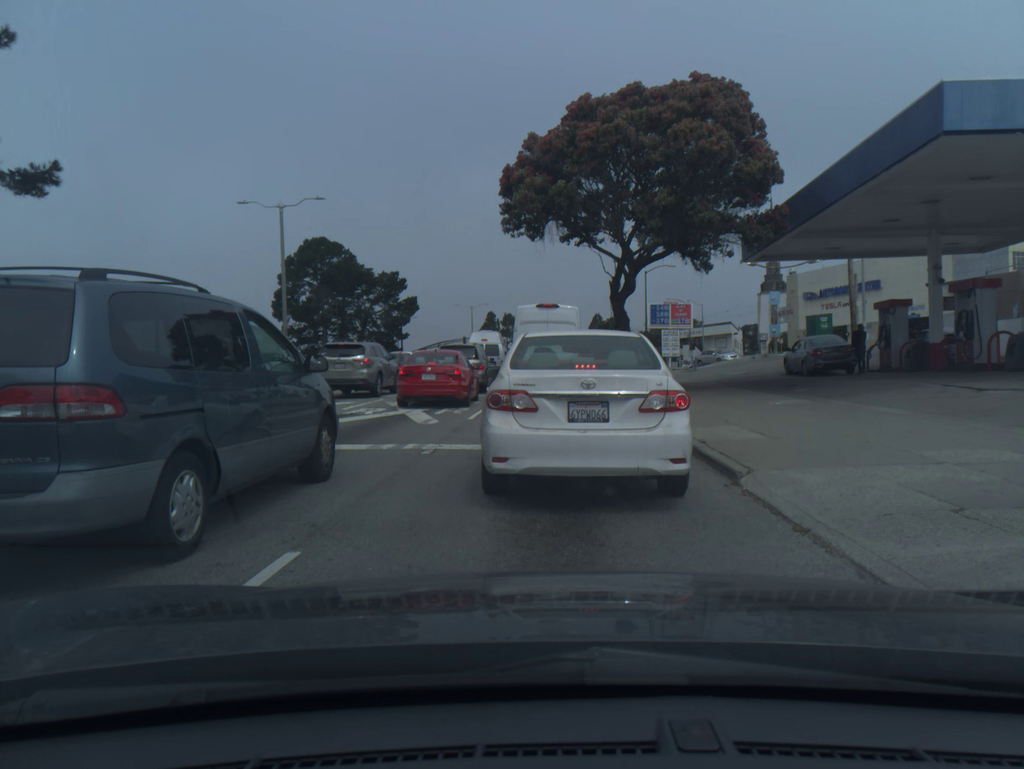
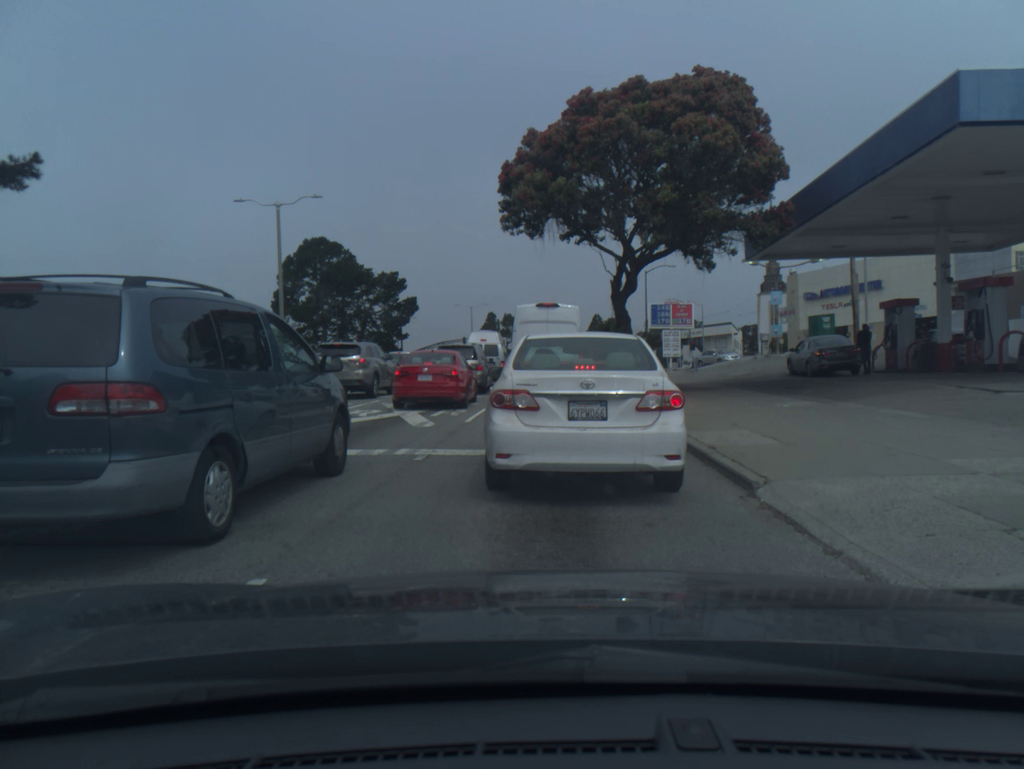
(0.0, +0.6) m; 0°
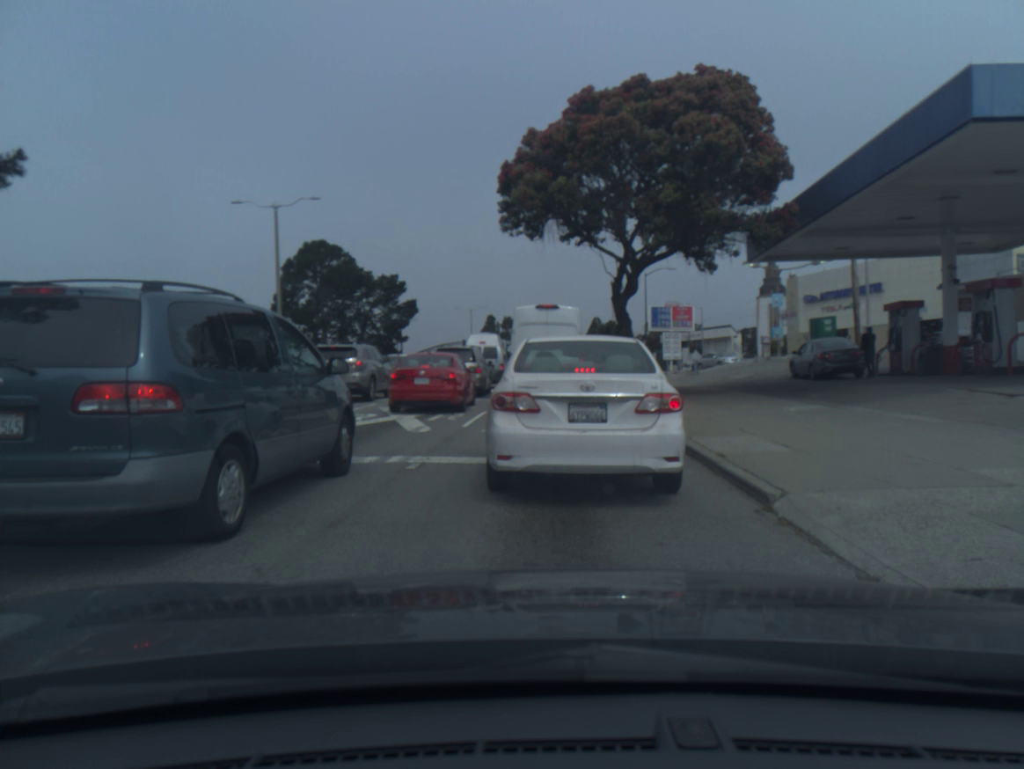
(0.0, +0.5) m; 0°
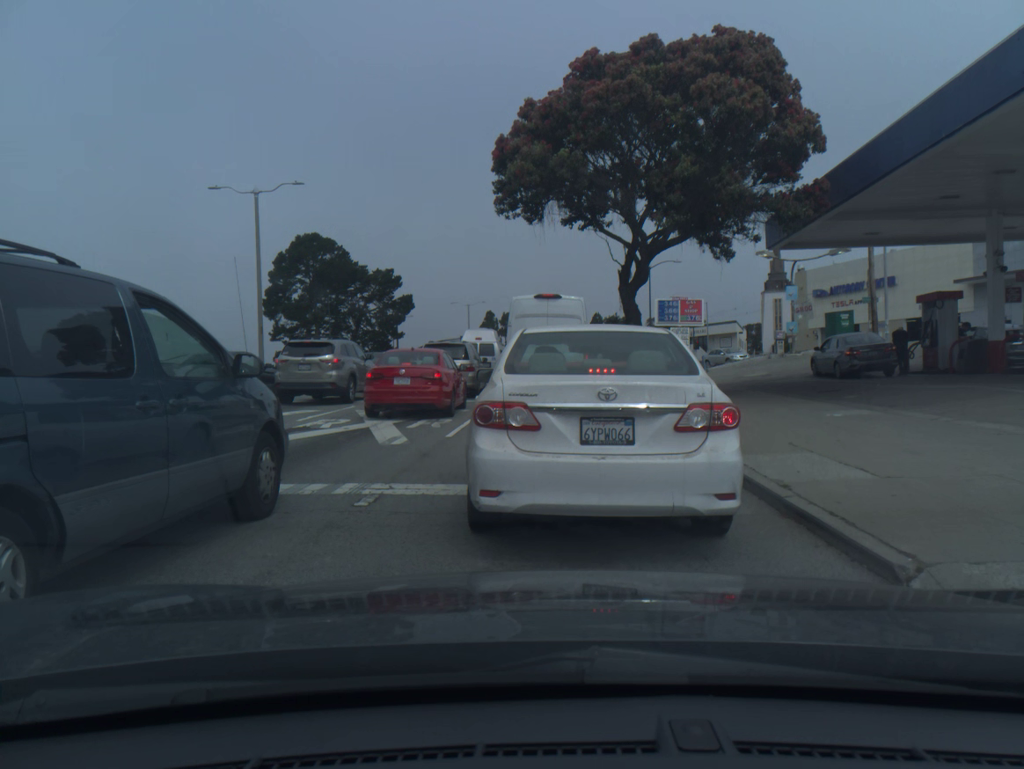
(0.0, +2.3) m; 0°
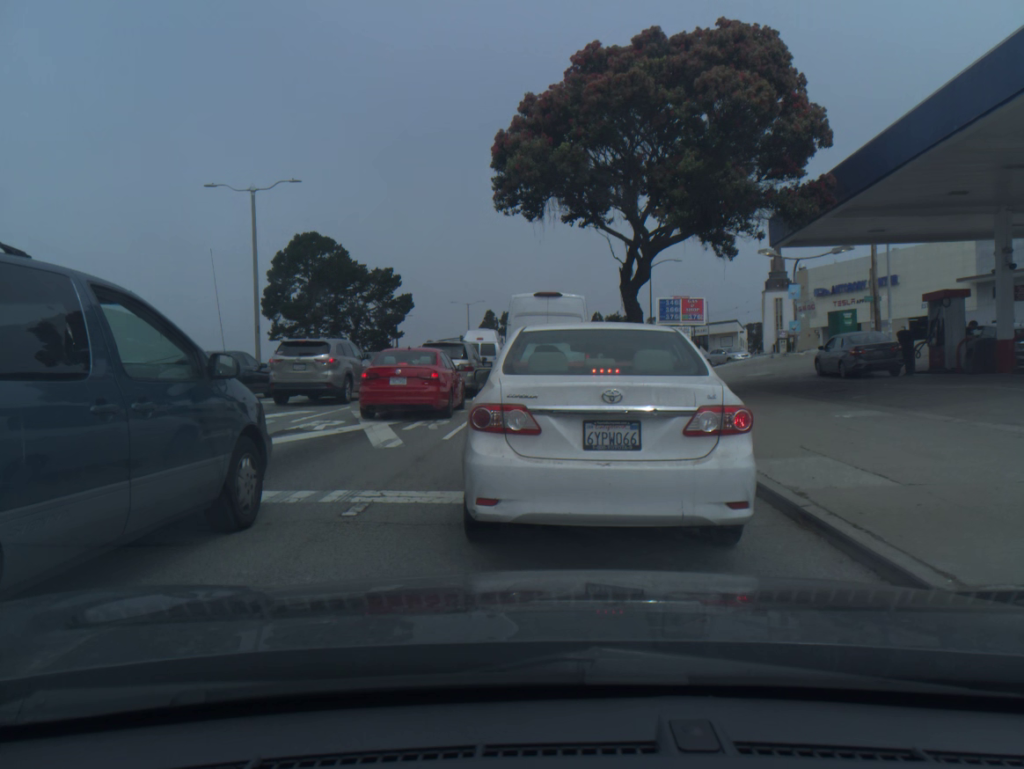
(0.0, +0.4) m; 0°
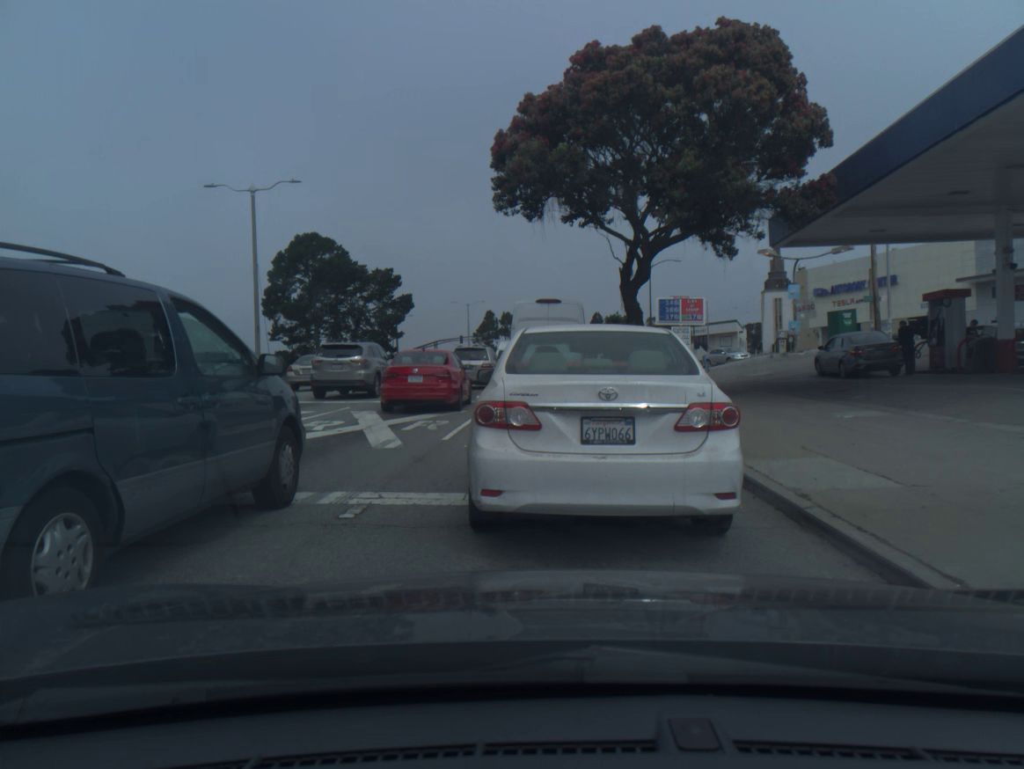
(0.0, +0.1) m; 0°
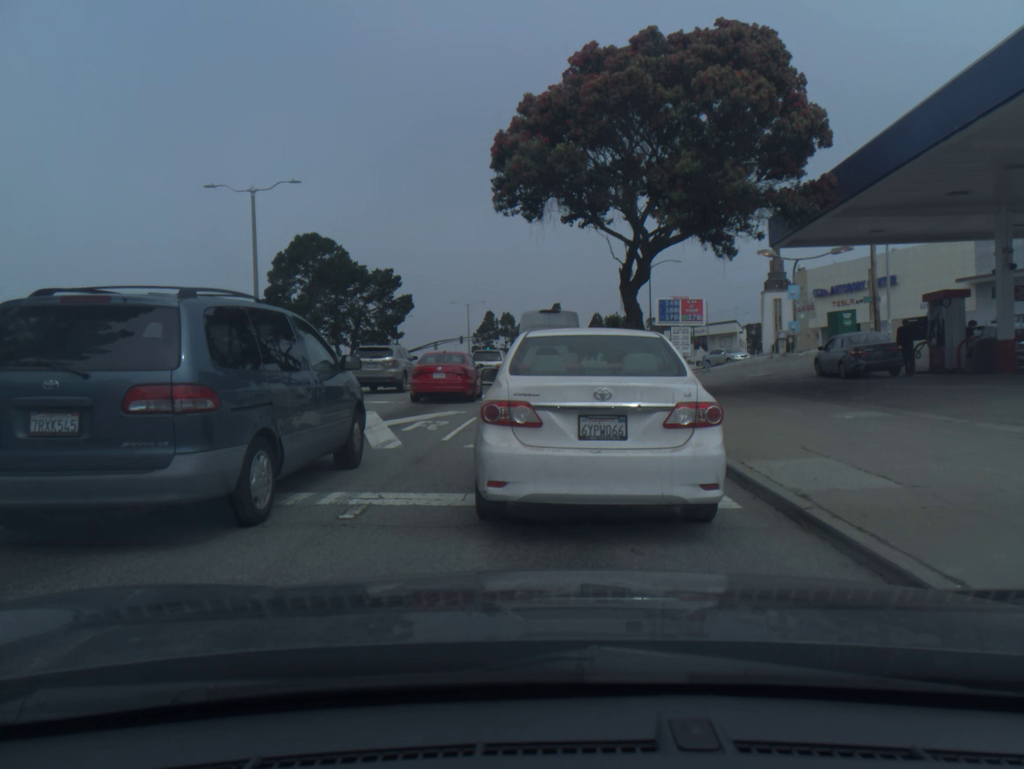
(0.0, 0.0) m; 0°
